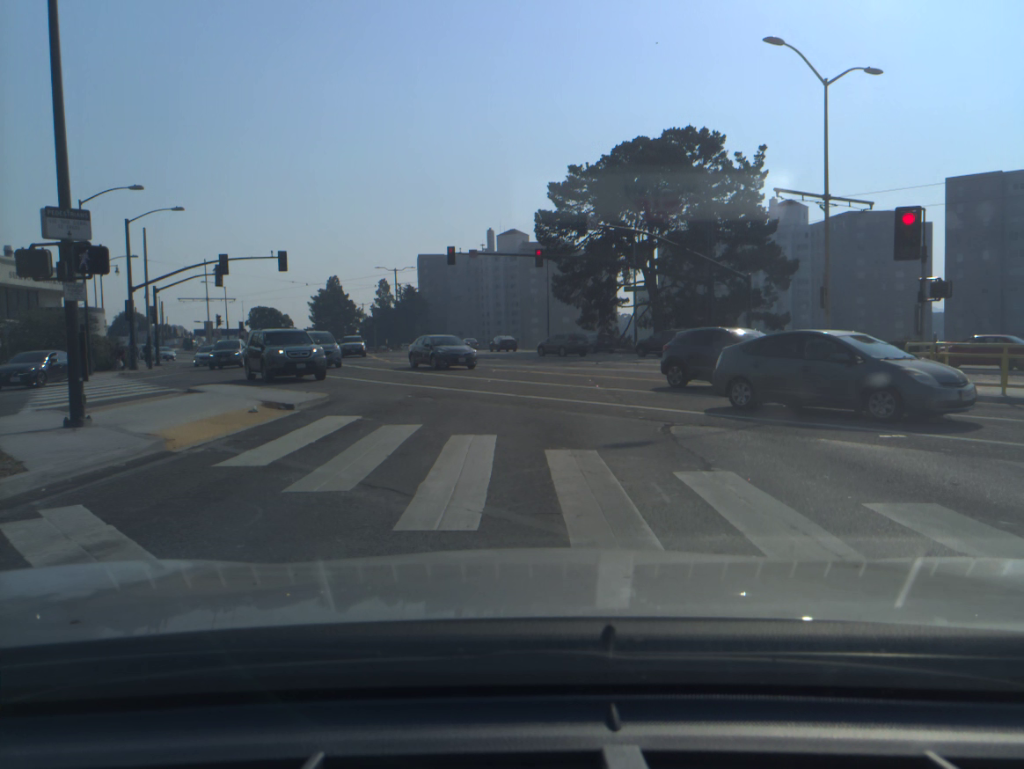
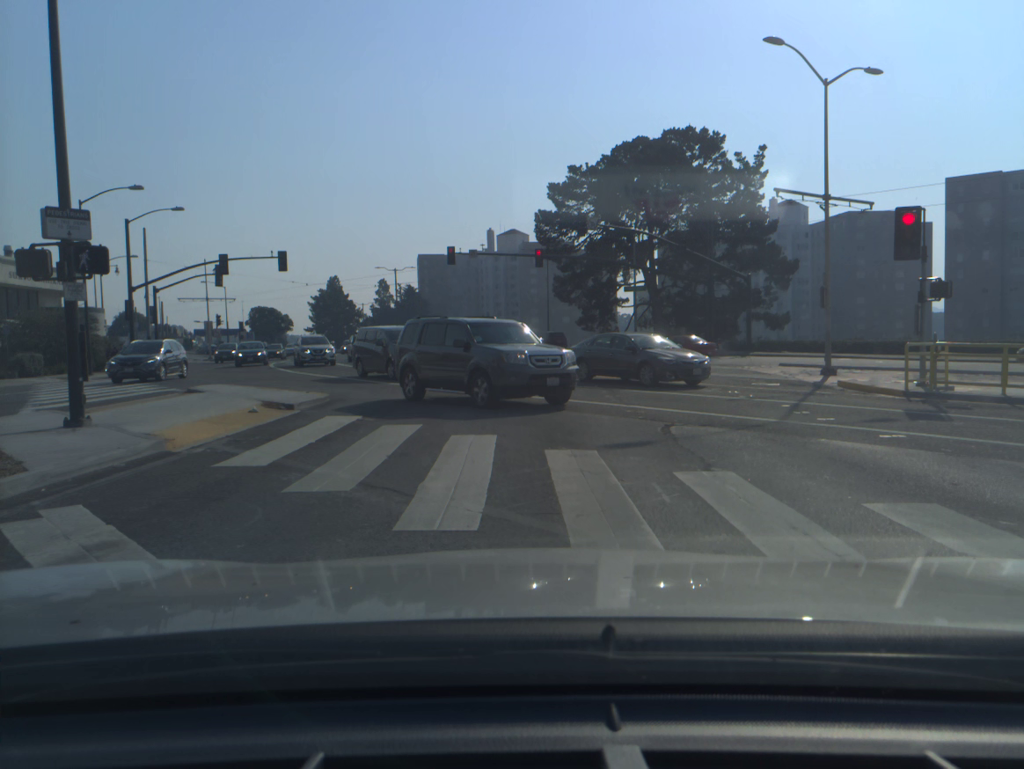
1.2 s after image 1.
(0.0, 0.0) m; 0°
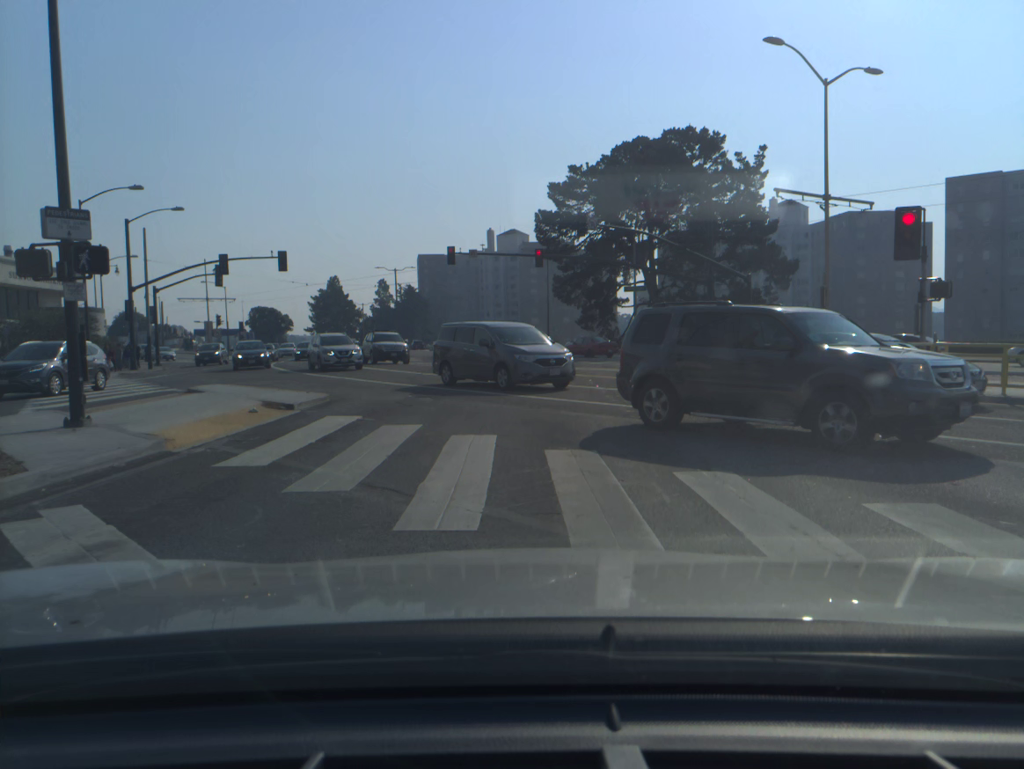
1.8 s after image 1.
(0.0, 0.0) m; 0°
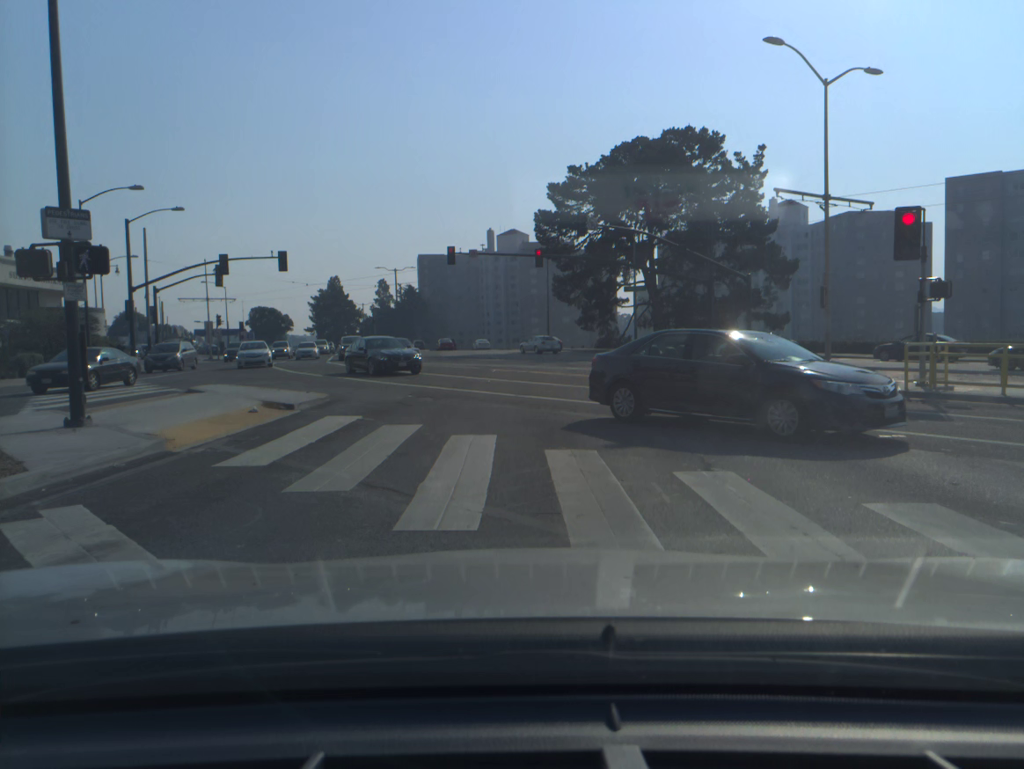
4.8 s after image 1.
(0.0, 0.0) m; 0°
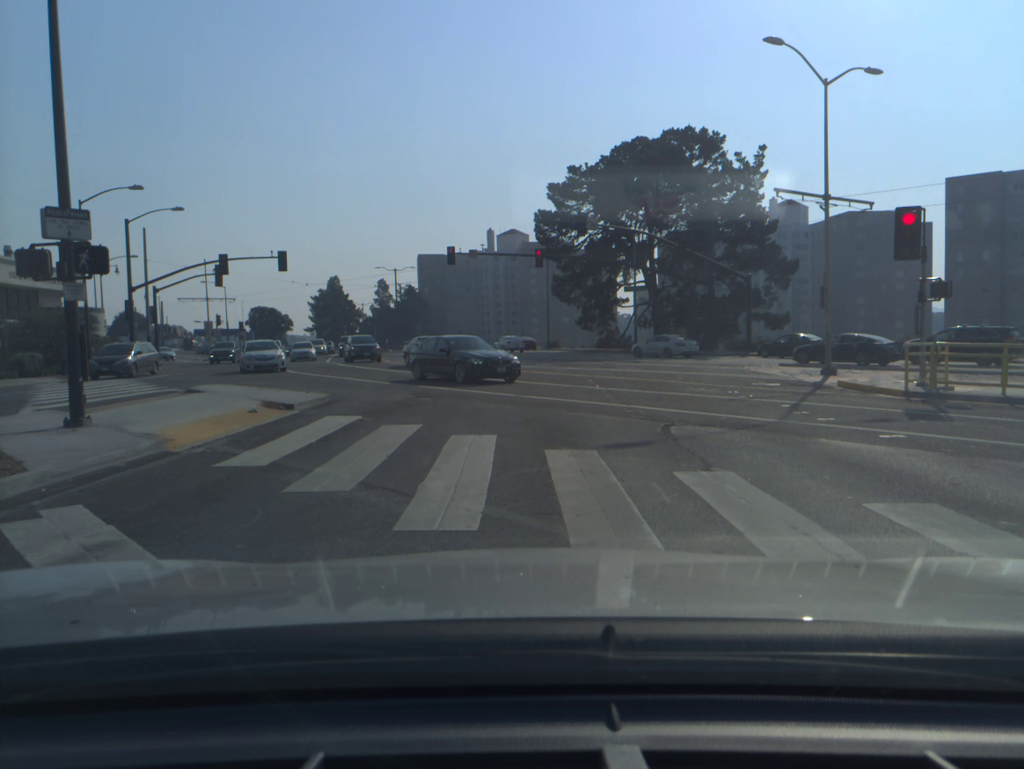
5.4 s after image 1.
(0.0, 0.0) m; 0°
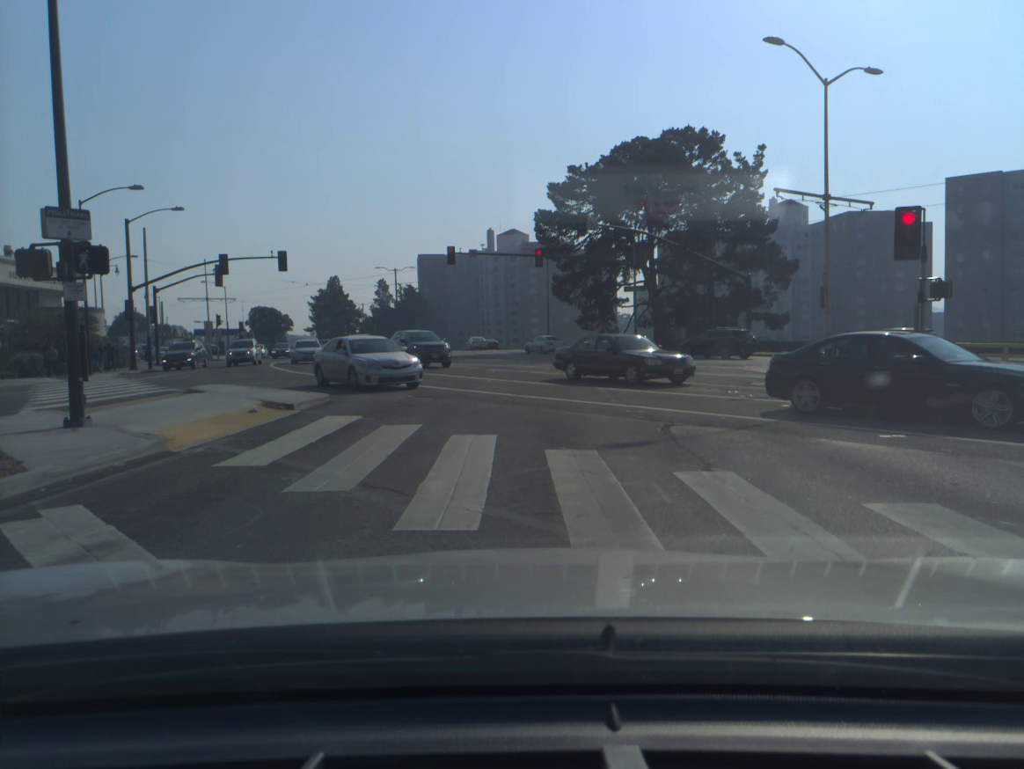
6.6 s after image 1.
(0.0, 0.0) m; 0°
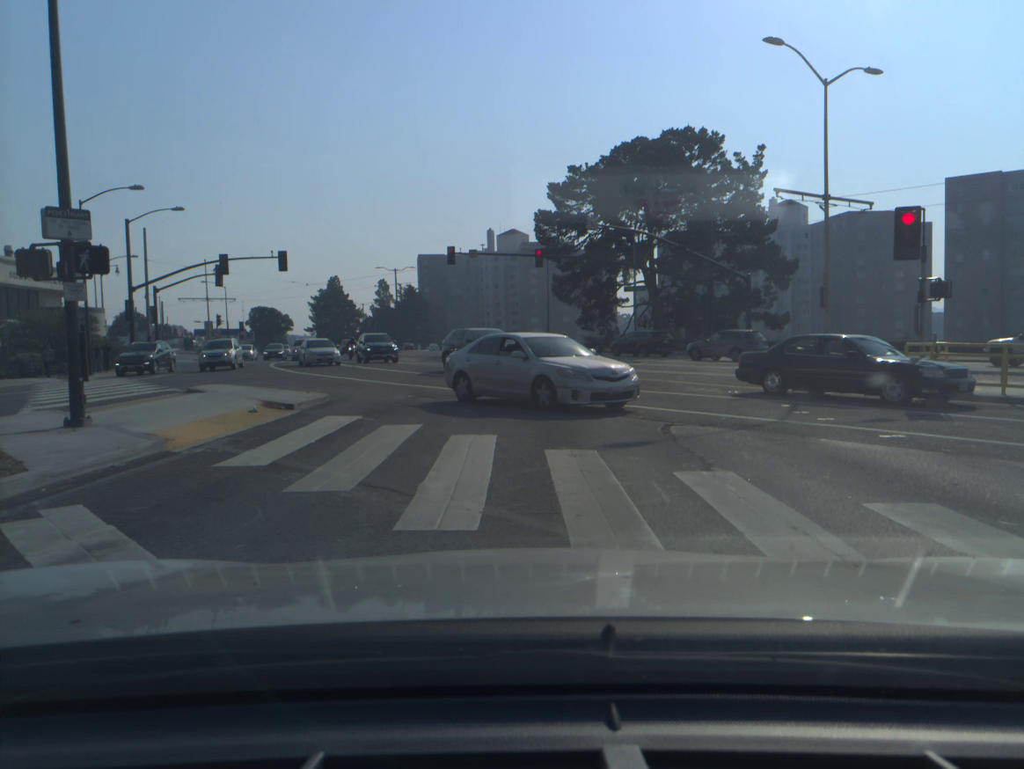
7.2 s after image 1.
(0.0, 0.0) m; 0°
